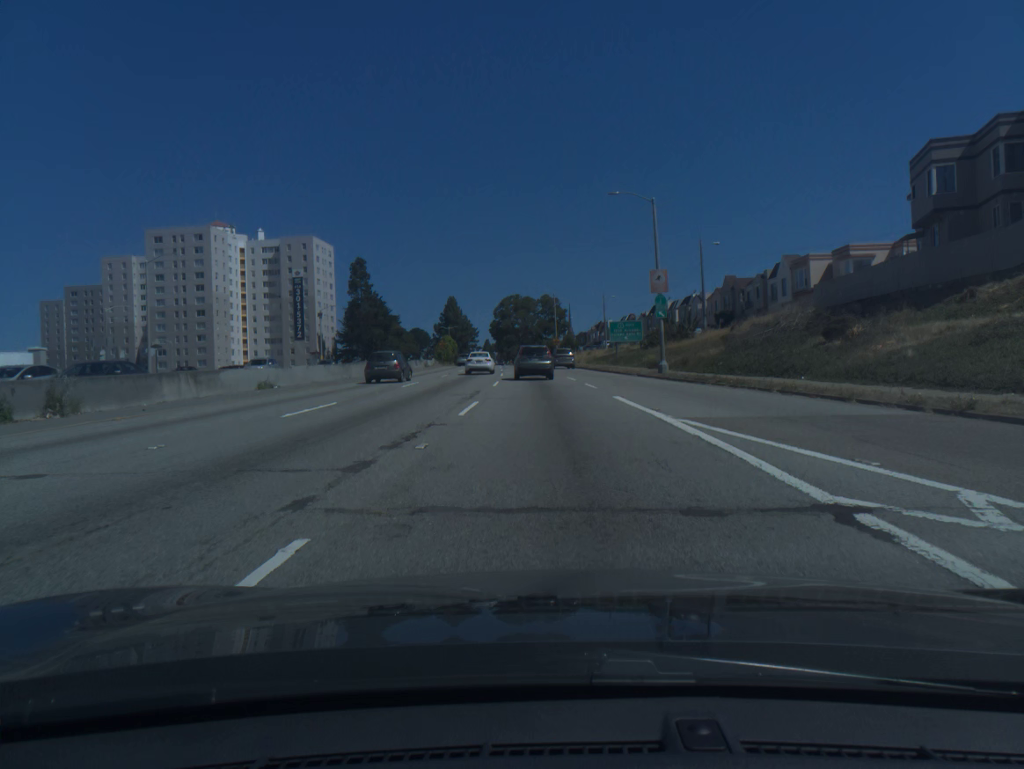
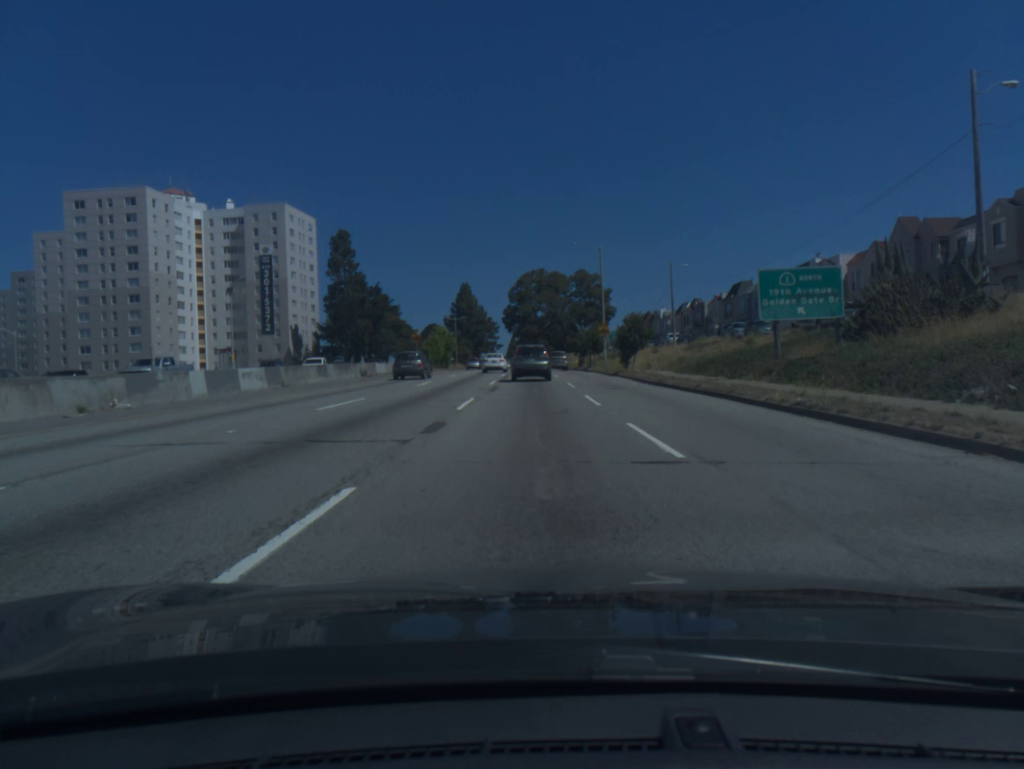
(-0.7, +42.3) m; -2°
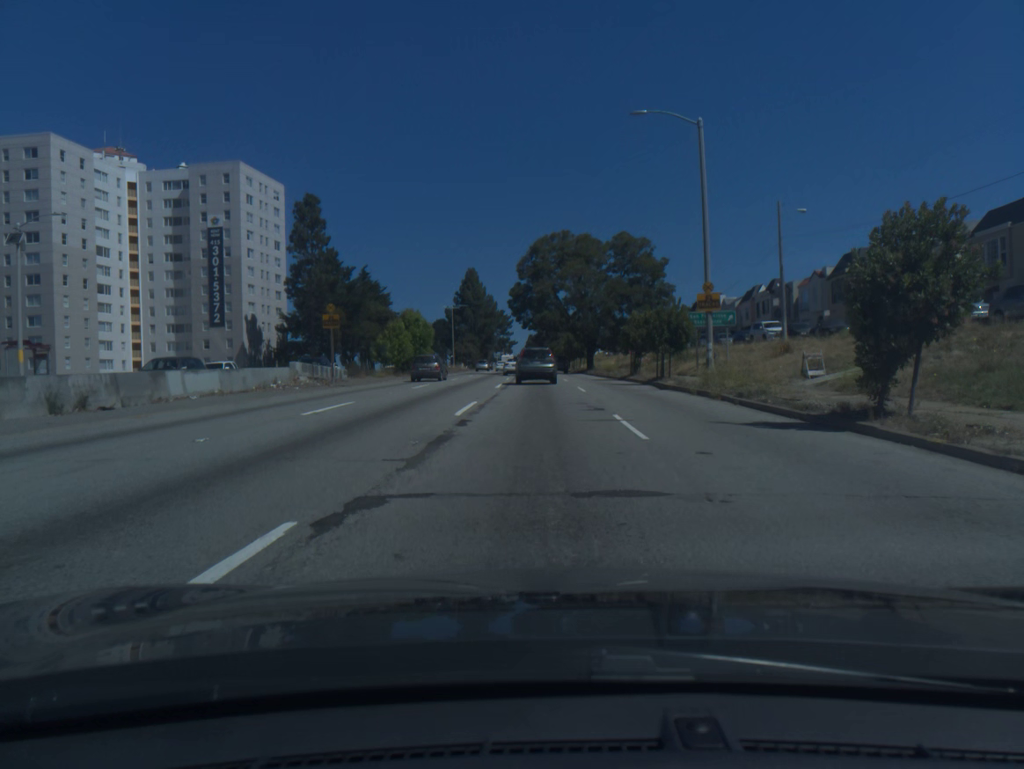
(-0.4, +31.3) m; -1°
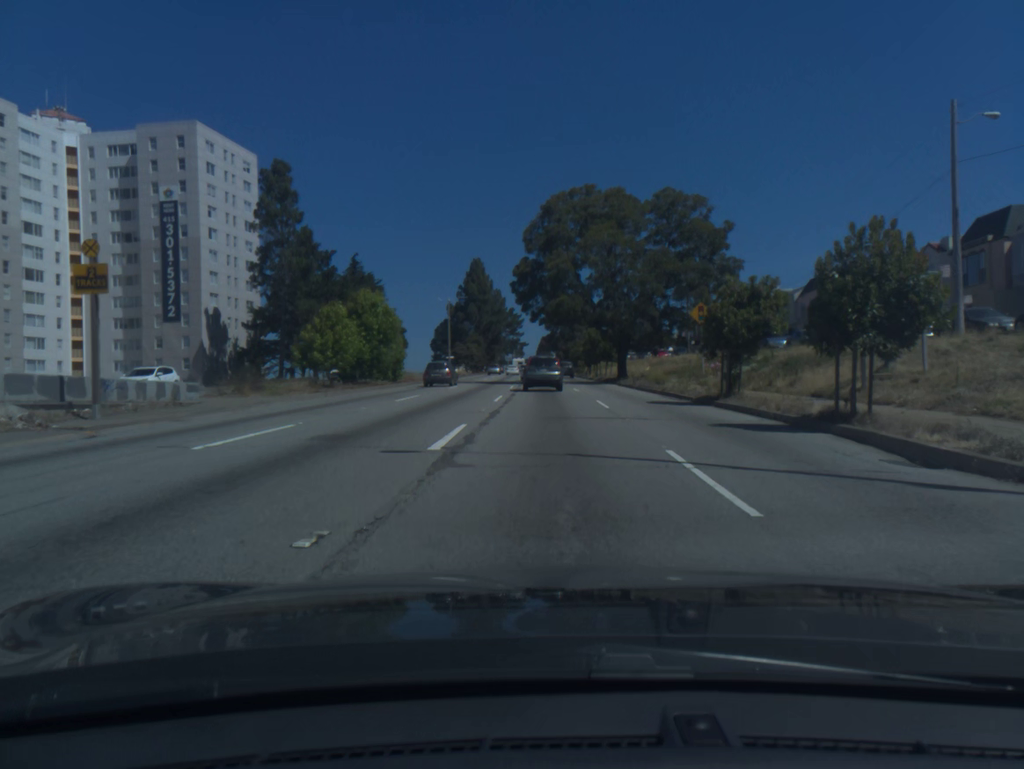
(-0.2, +20.1) m; -1°
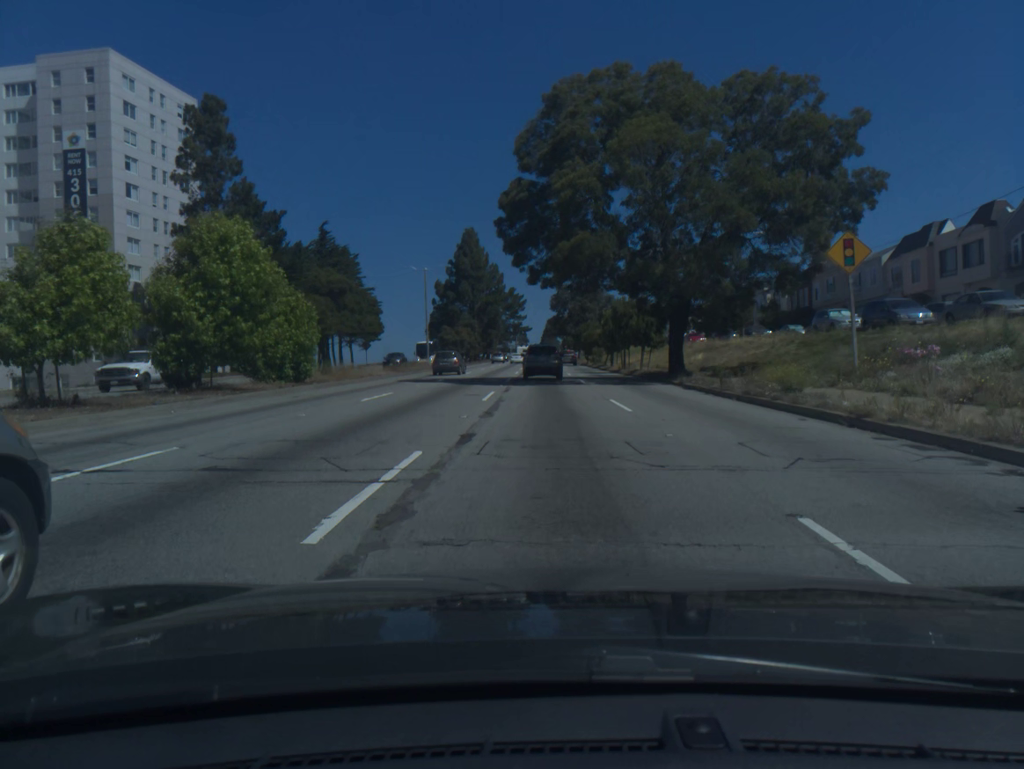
(0.0, +20.0) m; 0°
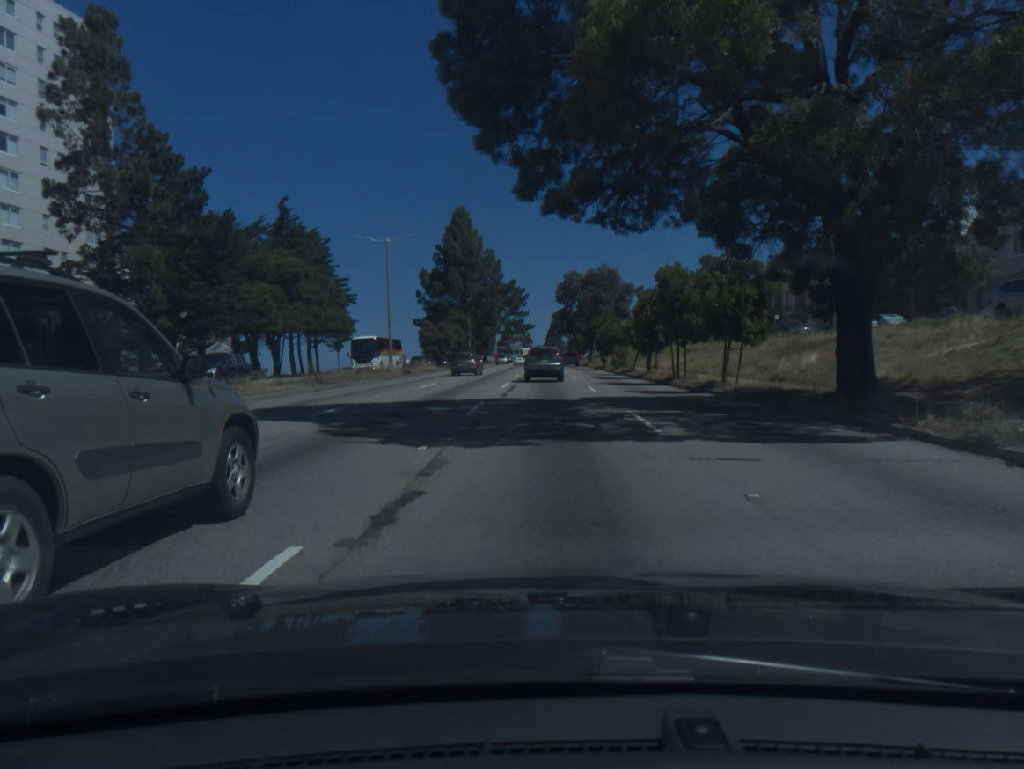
(0.0, +19.5) m; 0°
